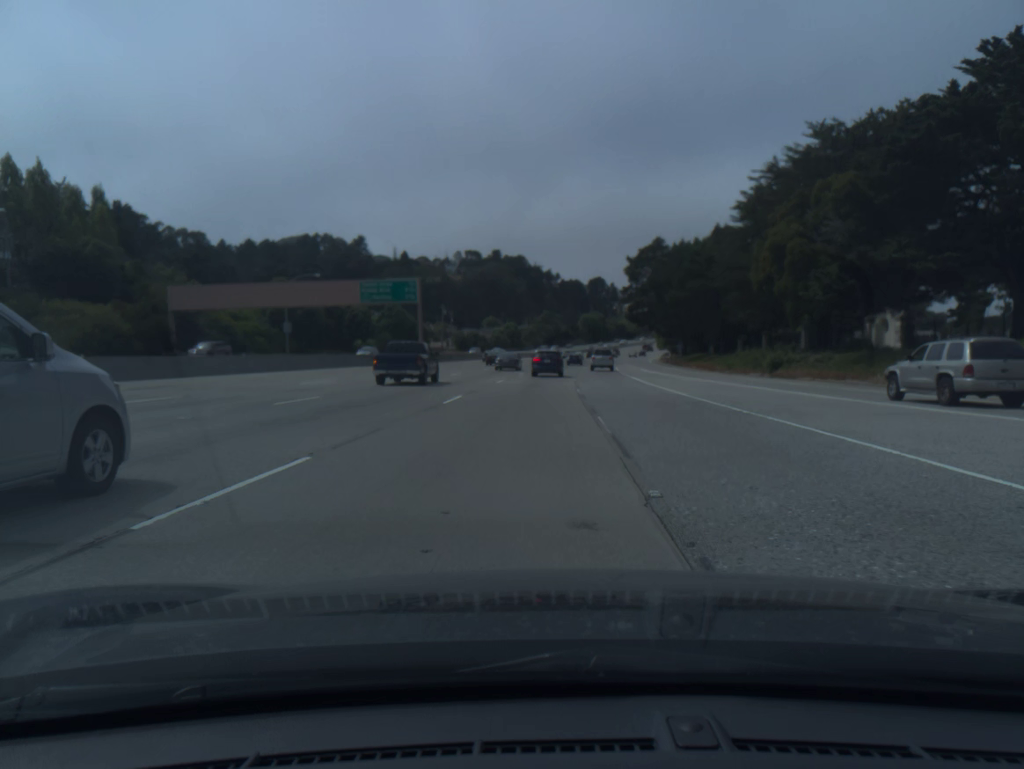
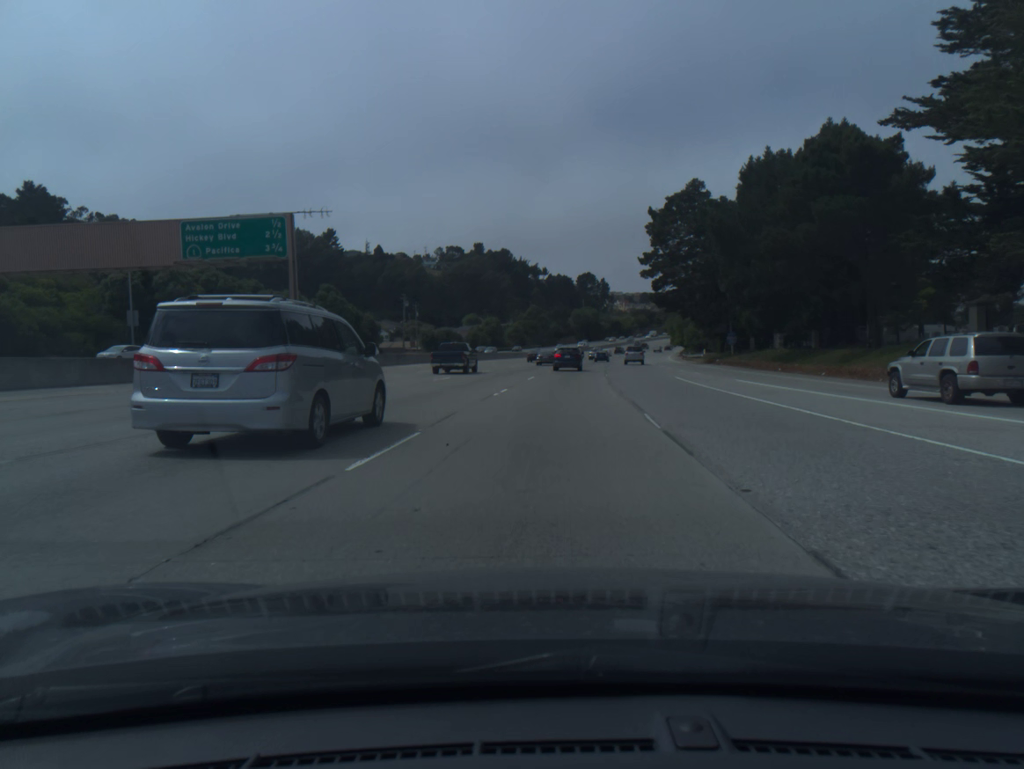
(+0.4, +43.4) m; +1°
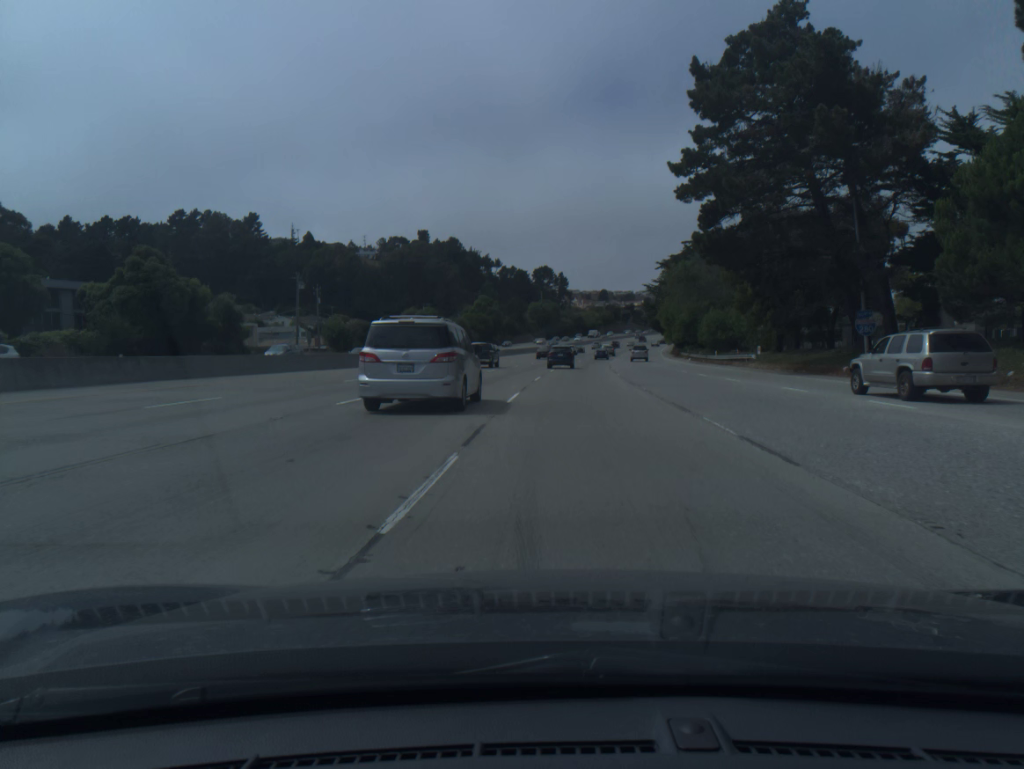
(+1.1, +44.9) m; +3°
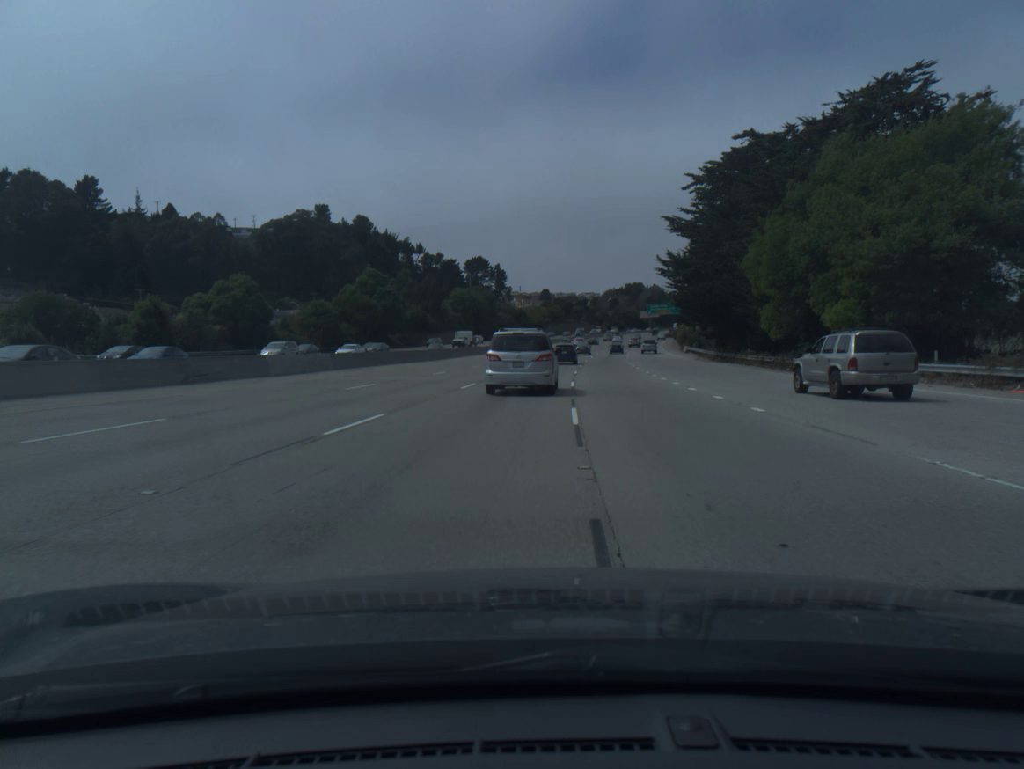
(+2.7, +78.4) m; +4°
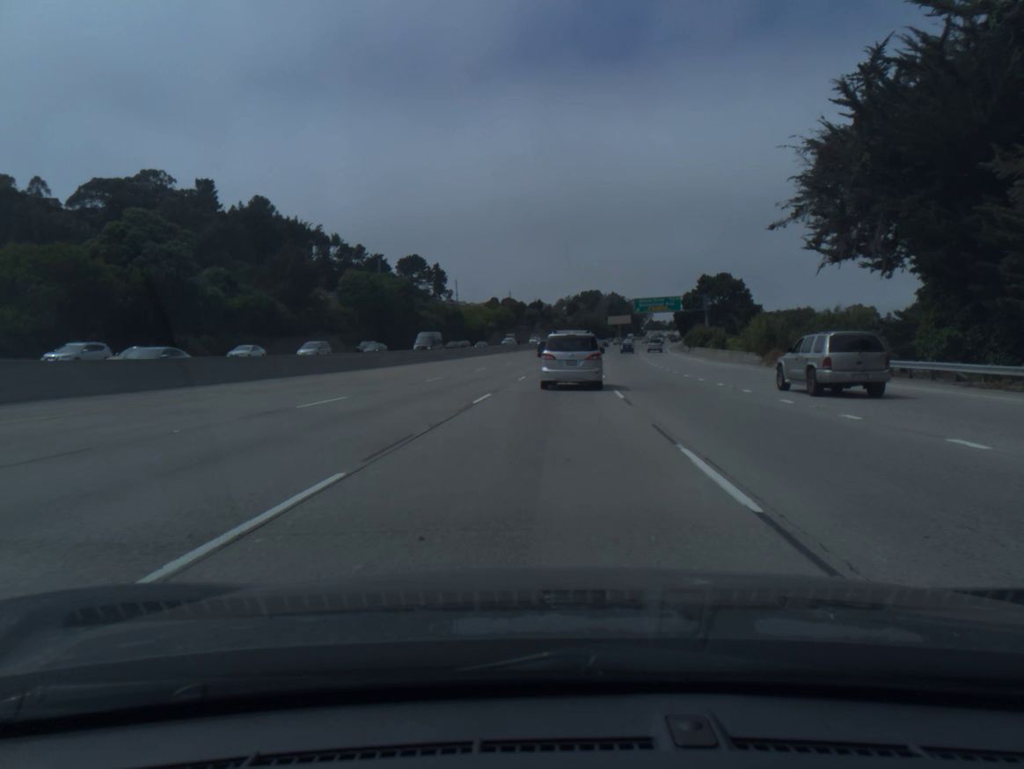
(+2.0, +65.5) m; +4°
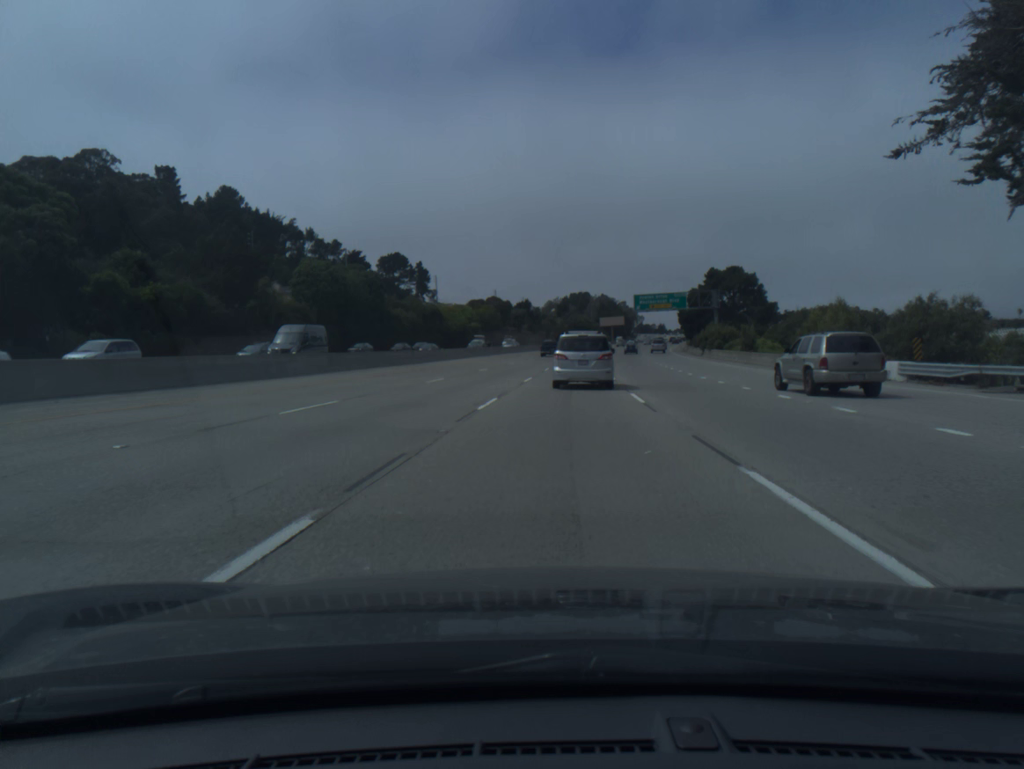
(+0.1, +16.7) m; +1°
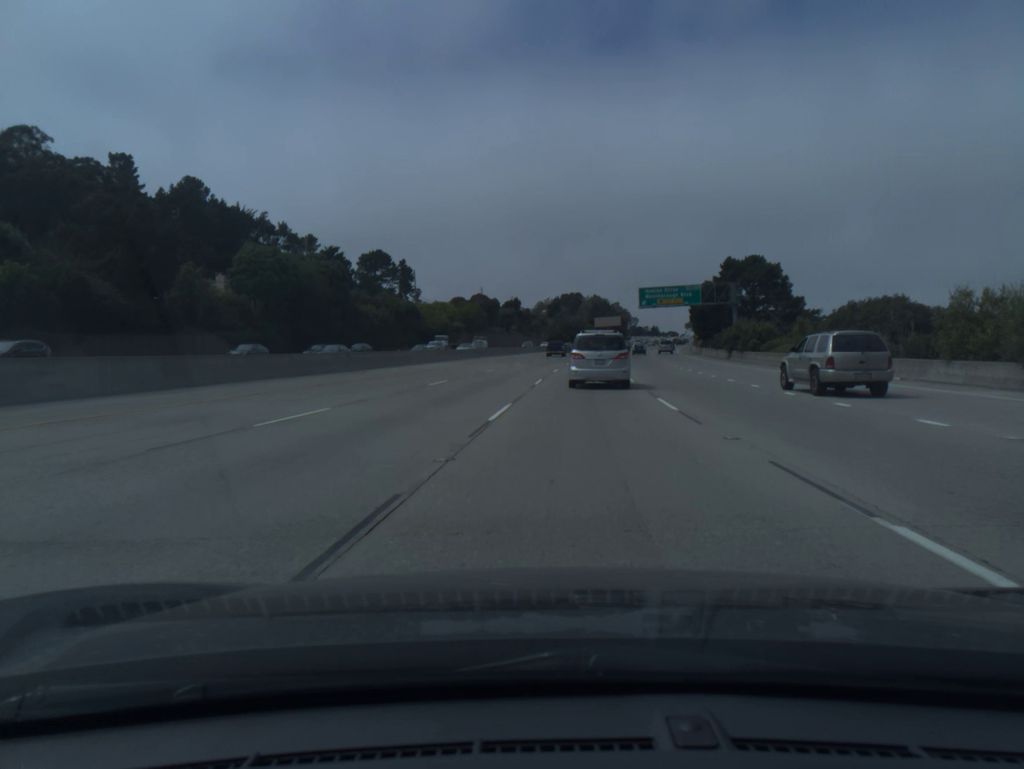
(+0.1, +16.9) m; +1°
